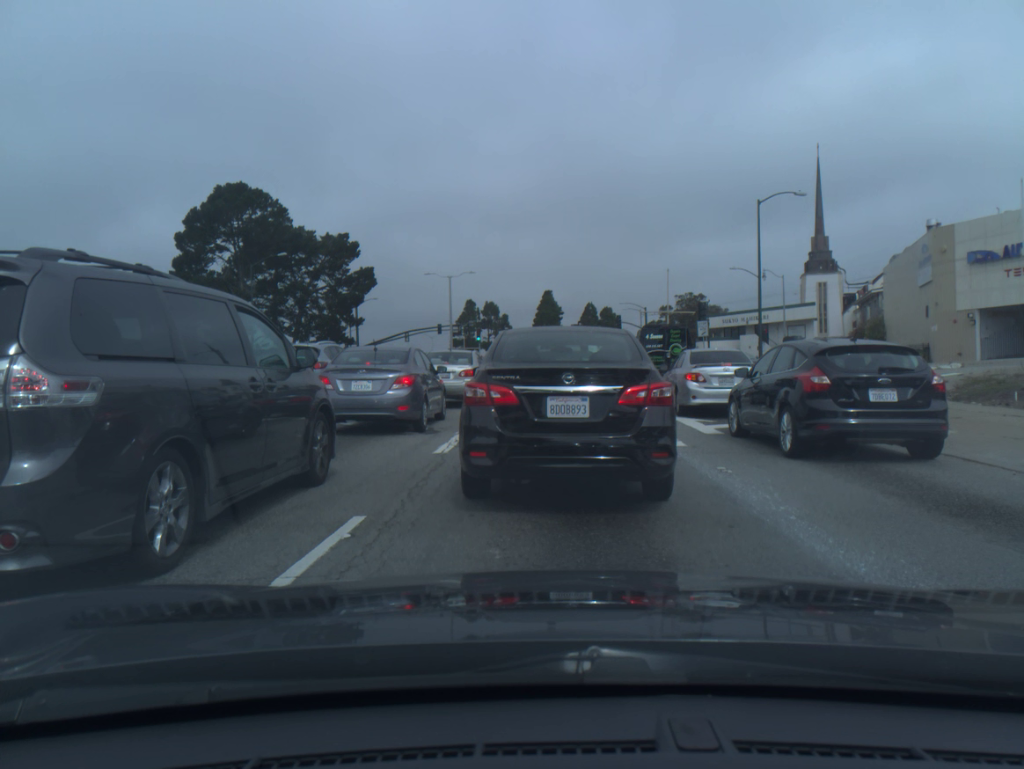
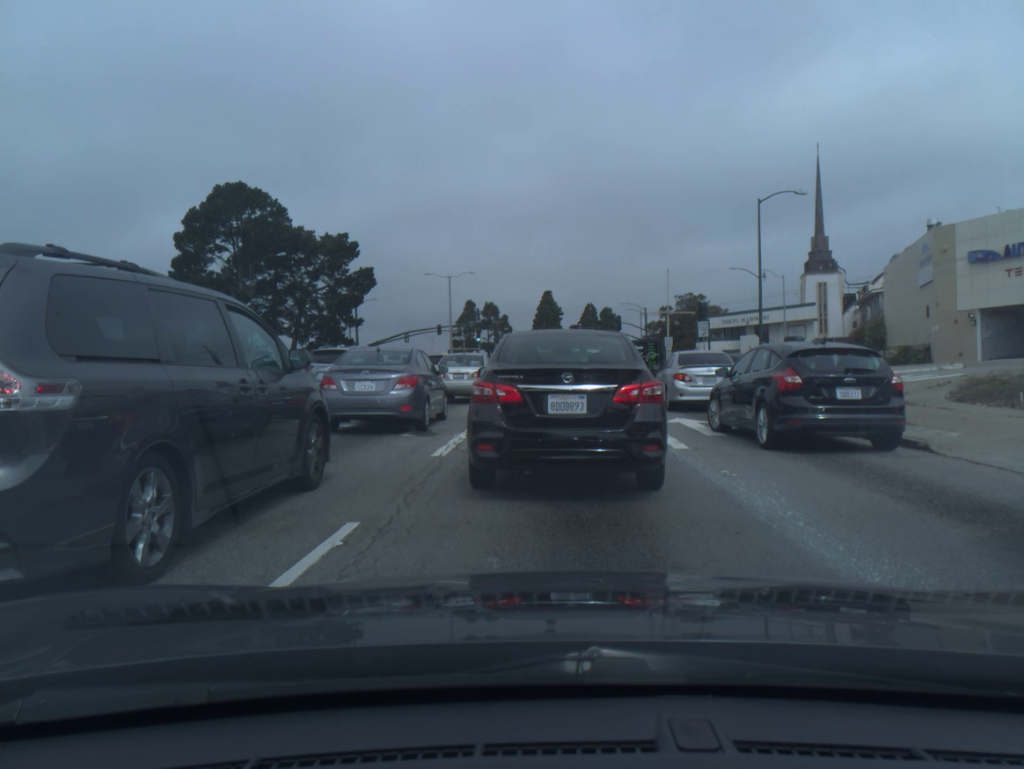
(0.0, +0.2) m; 0°
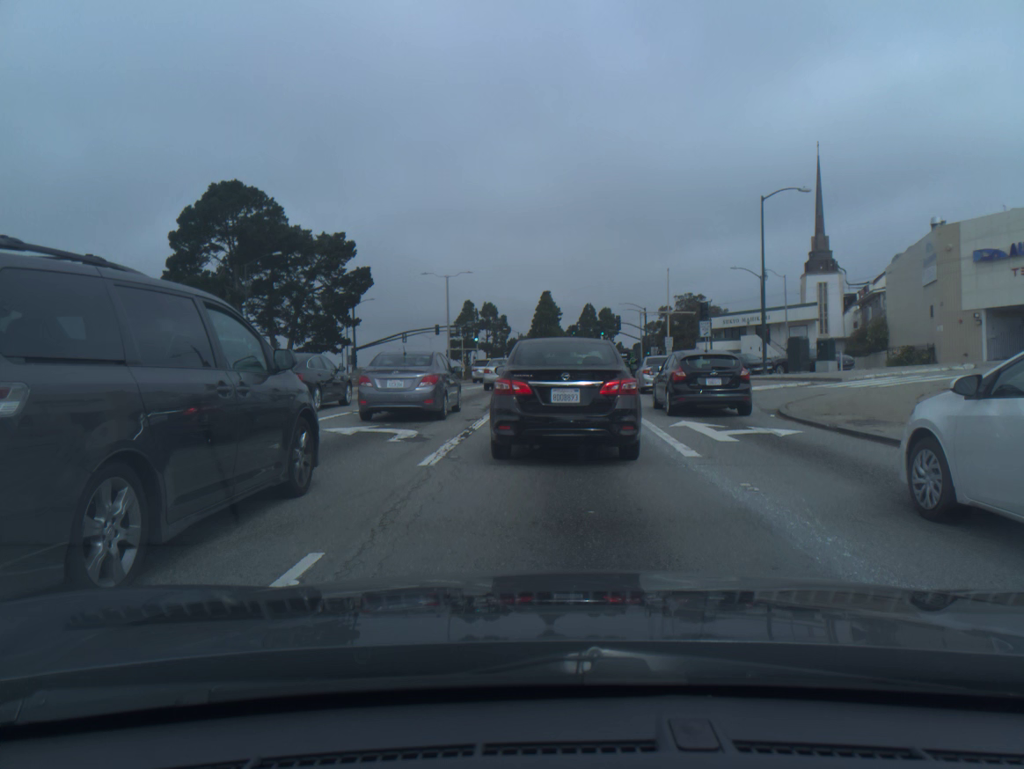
(0.0, +0.8) m; 0°
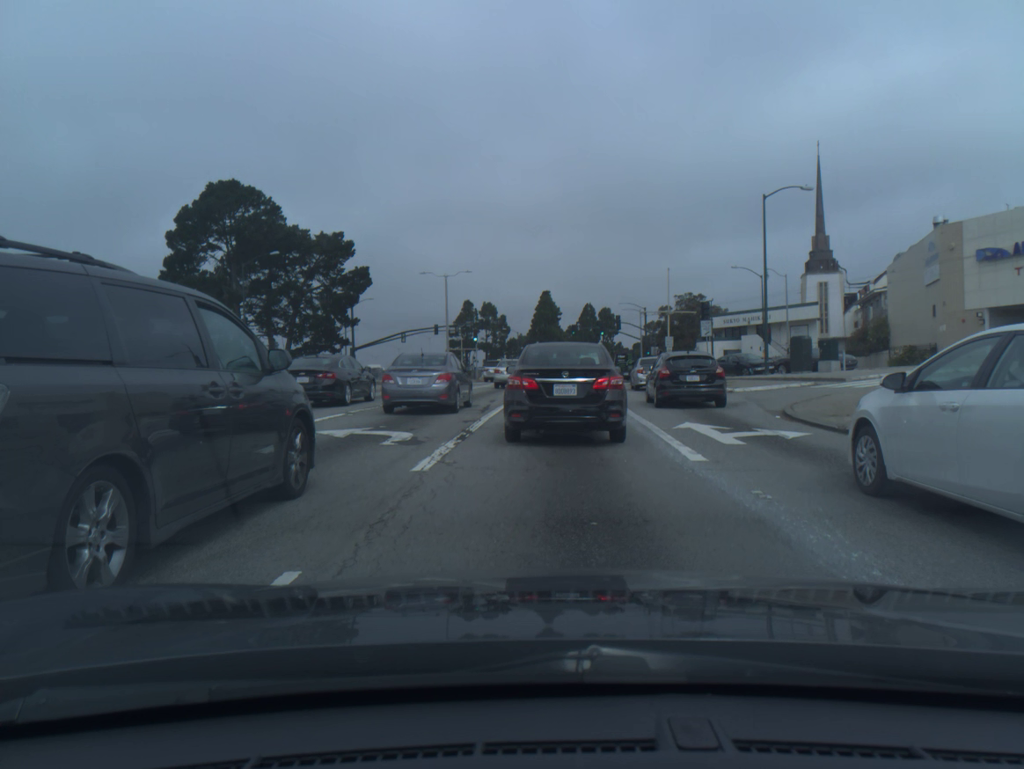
(0.0, +0.4) m; 0°
